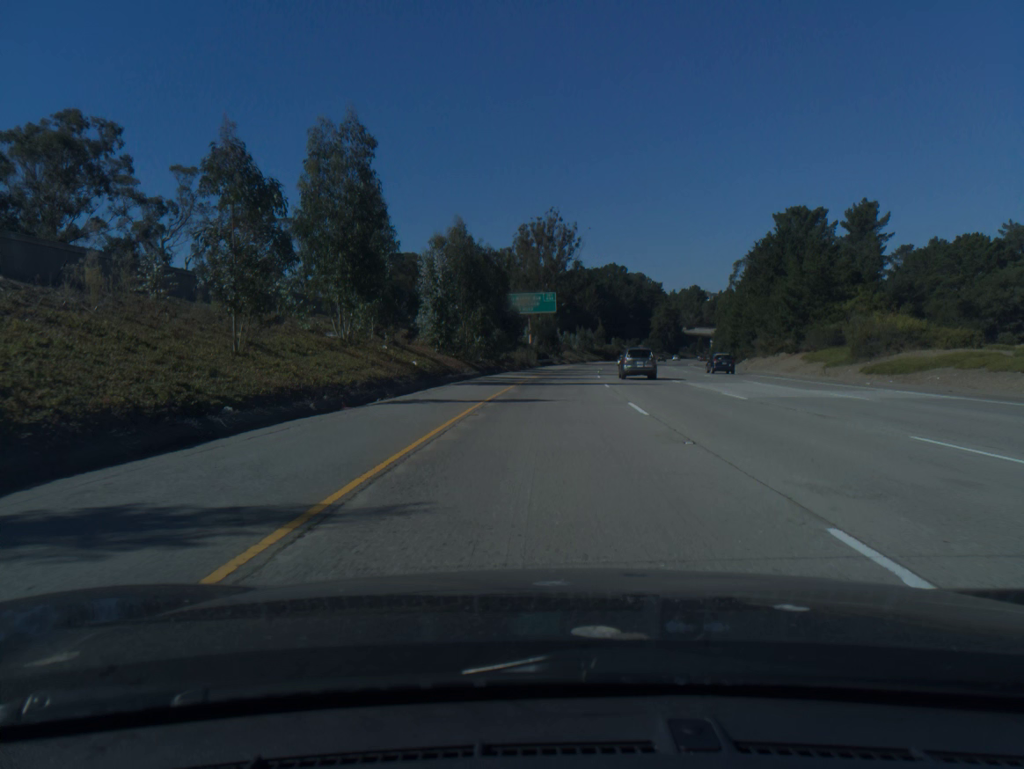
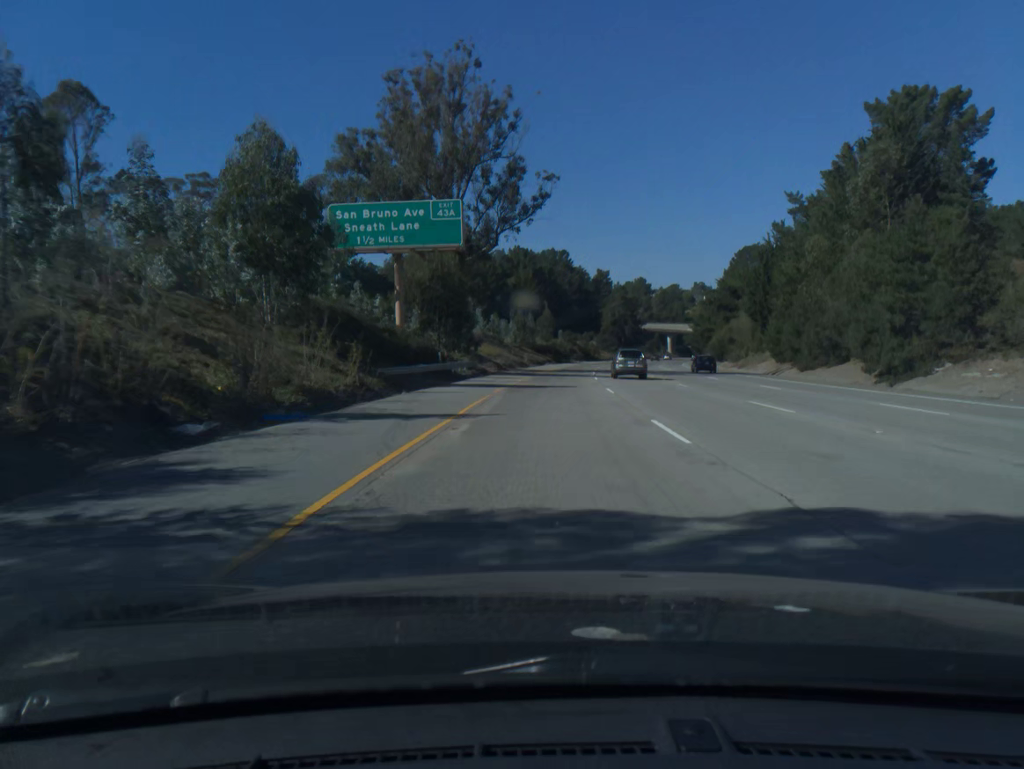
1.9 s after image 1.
(+2.5, +63.6) m; +5°
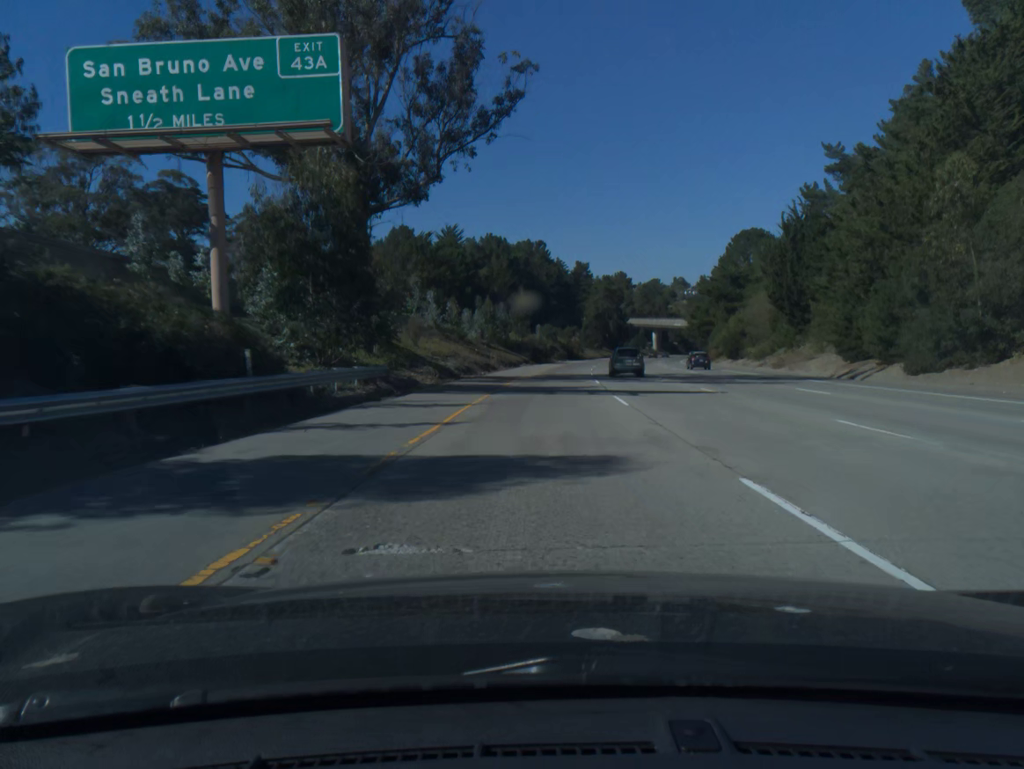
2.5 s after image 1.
(+0.3, +21.8) m; +2°
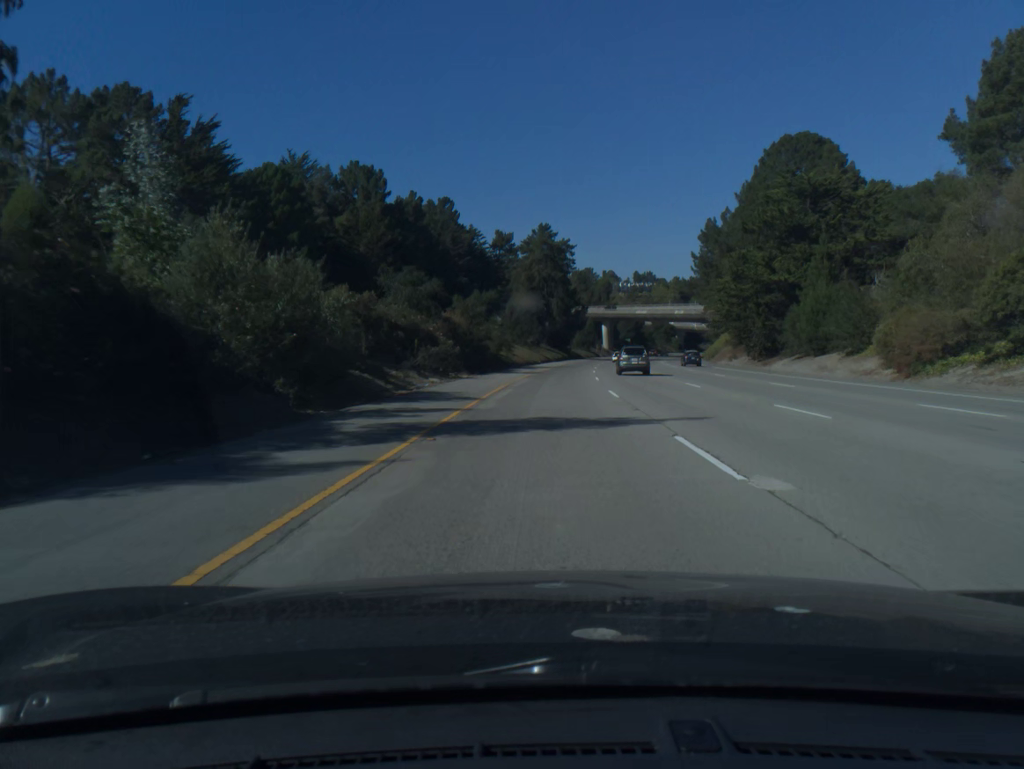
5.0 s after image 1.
(+4.0, +83.9) m; +6°
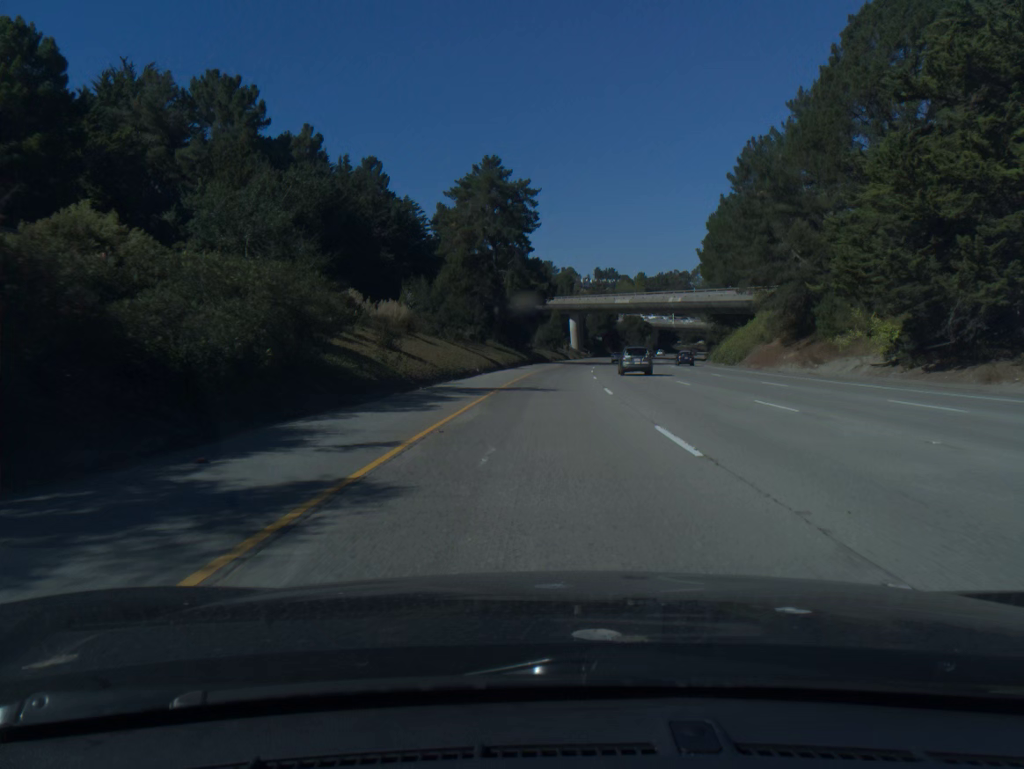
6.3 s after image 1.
(+1.1, +42.1) m; +3°
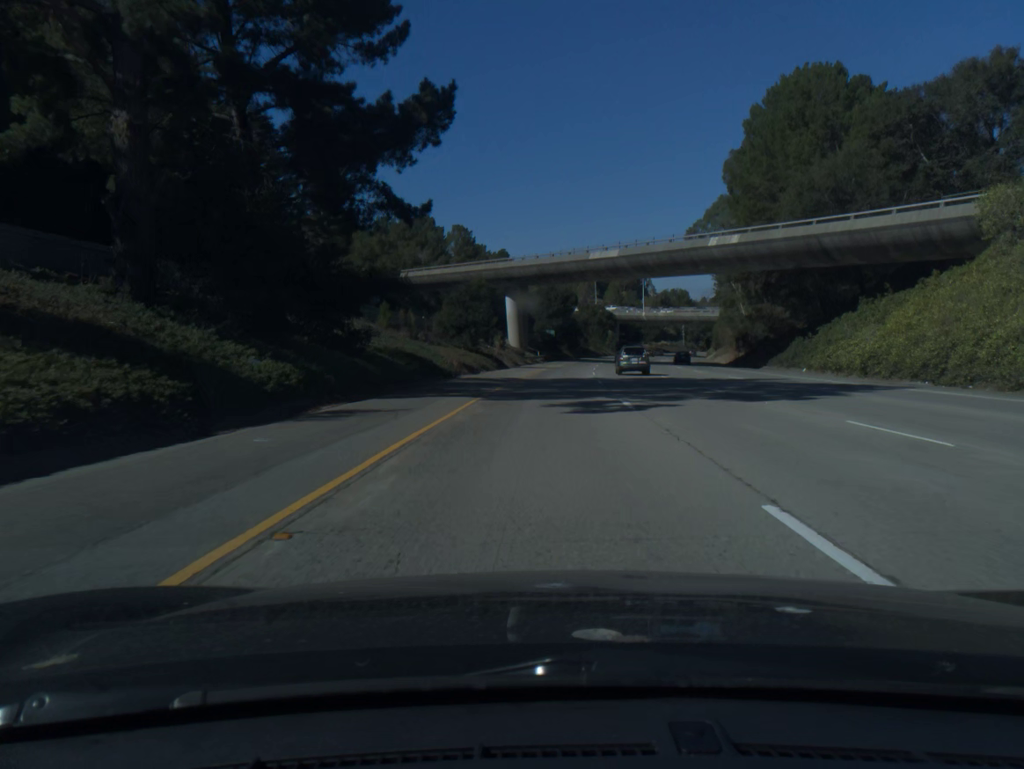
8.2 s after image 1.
(+2.6, +65.7) m; +4°
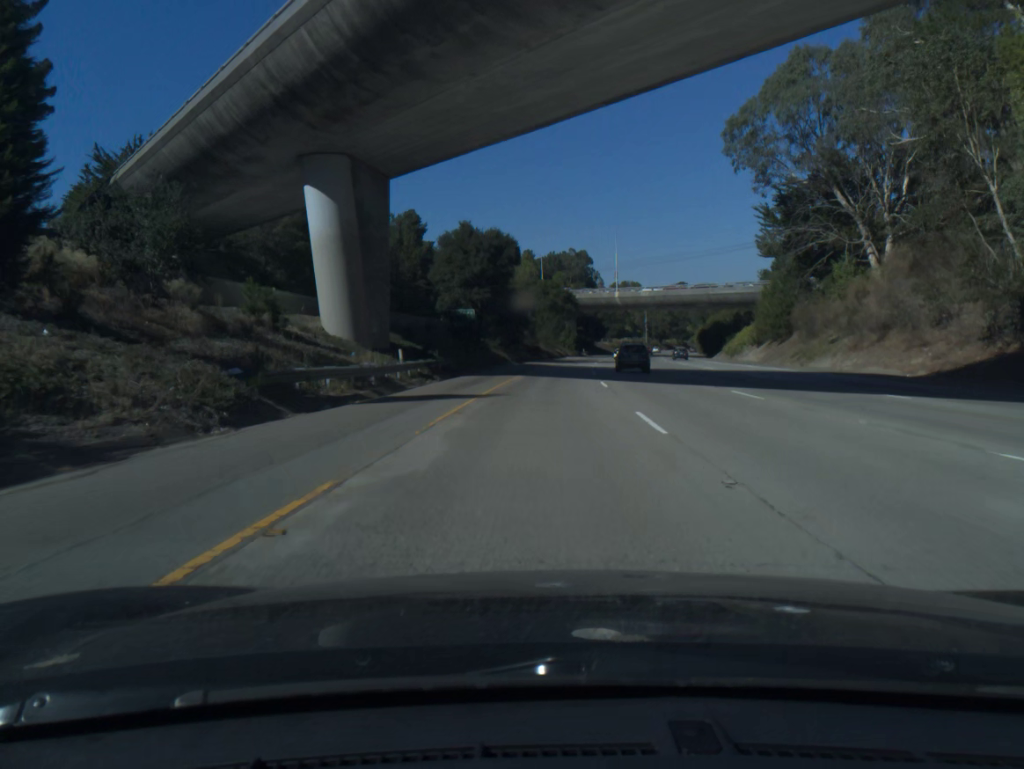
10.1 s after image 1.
(+2.7, +63.9) m; +4°
